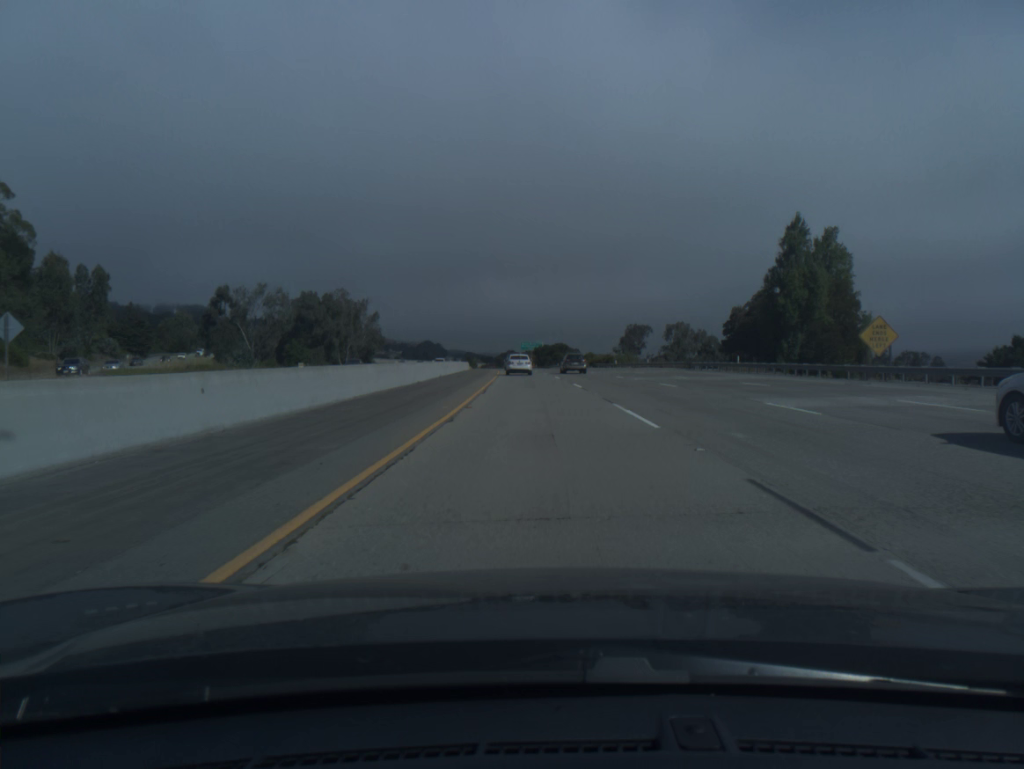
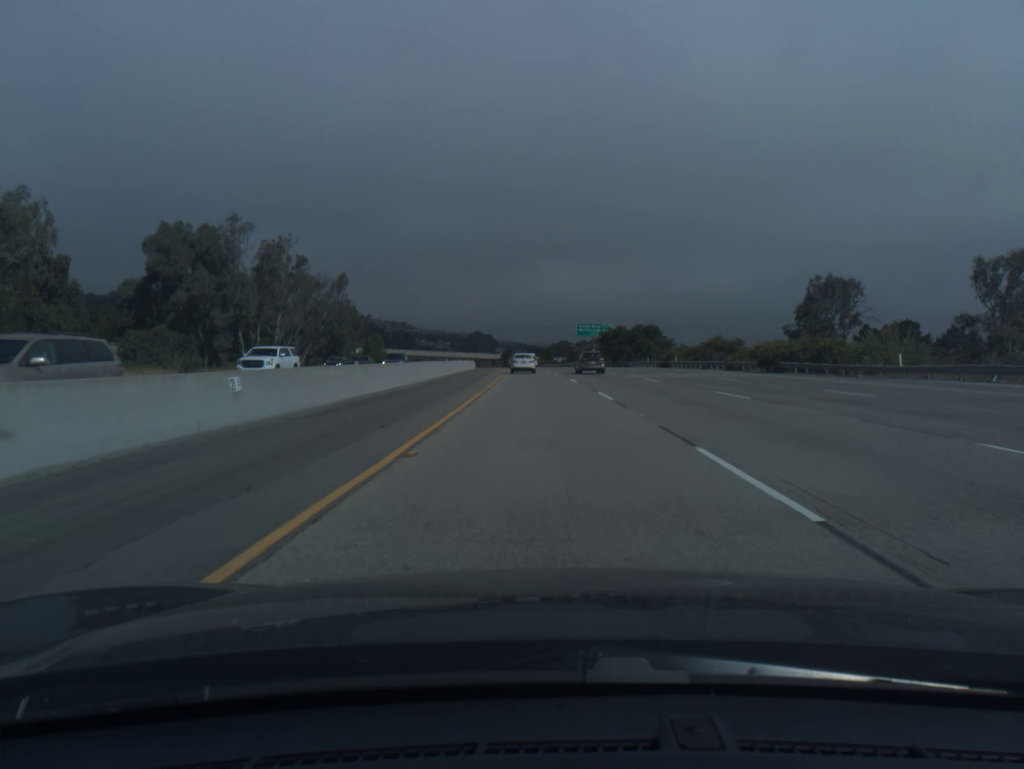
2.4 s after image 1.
(-2.8, +81.9) m; -4°
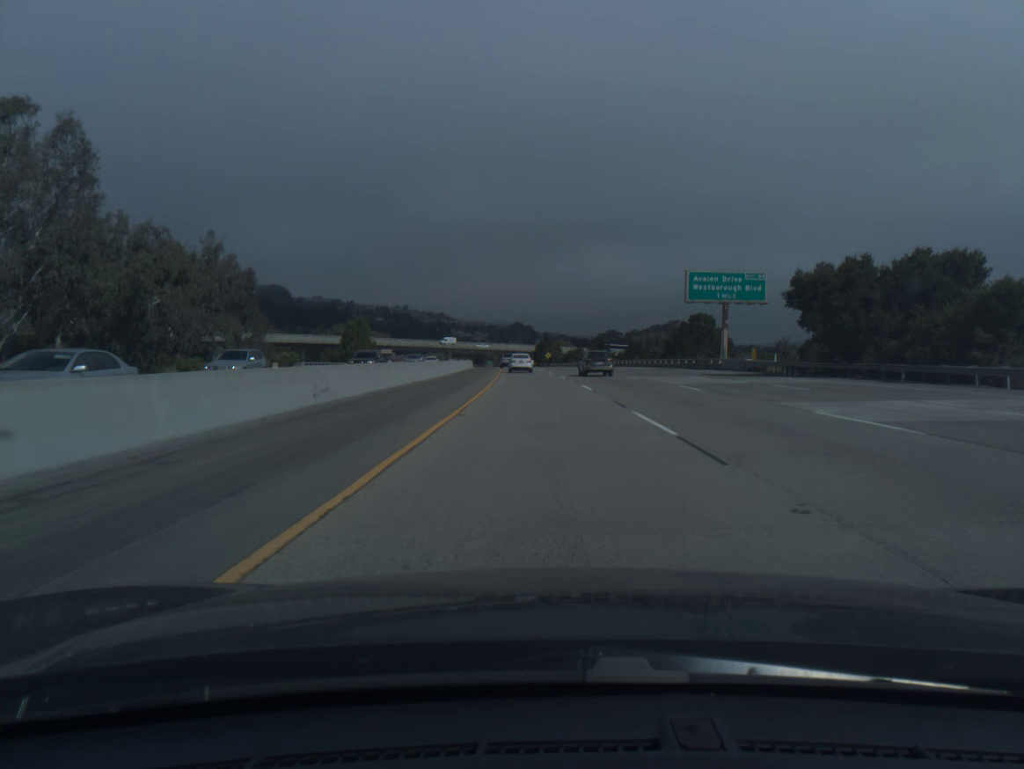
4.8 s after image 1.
(-2.2, +81.3) m; -3°
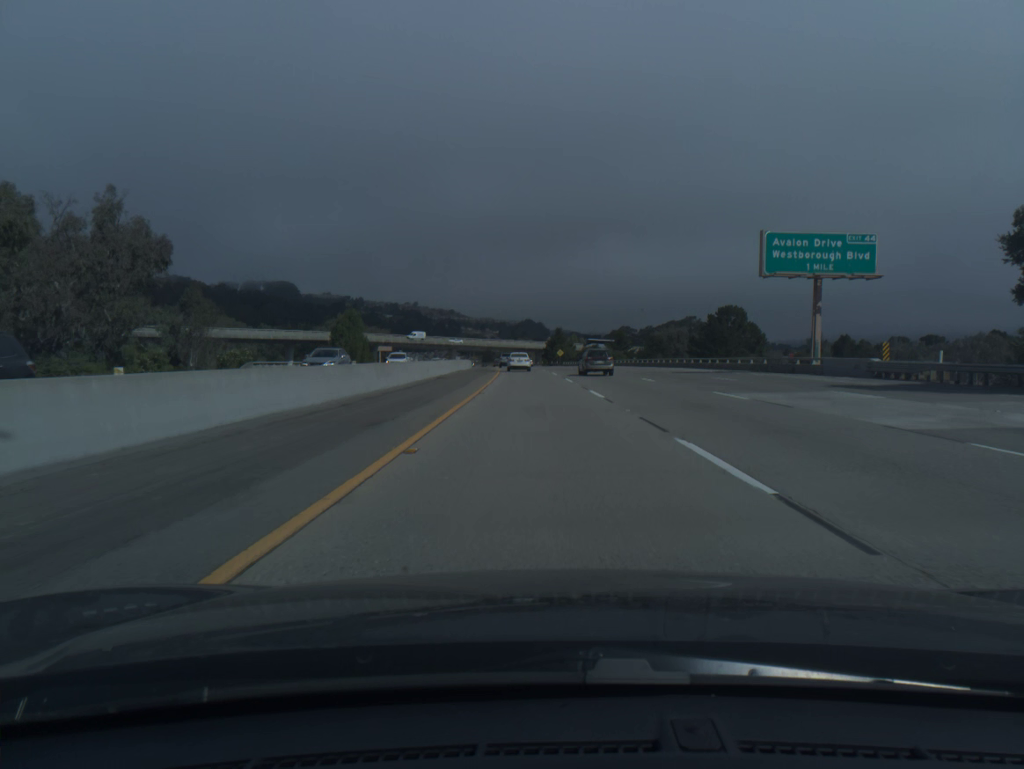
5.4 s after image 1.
(-0.1, +20.3) m; -1°
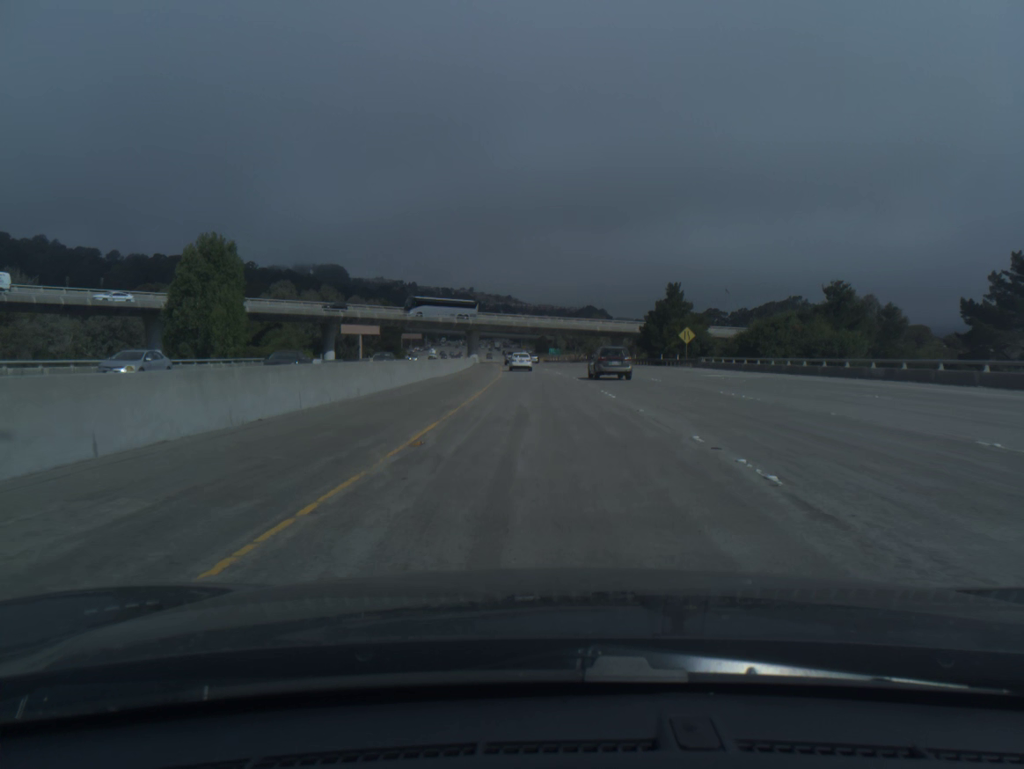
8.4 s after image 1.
(-4.1, +101.8) m; -4°
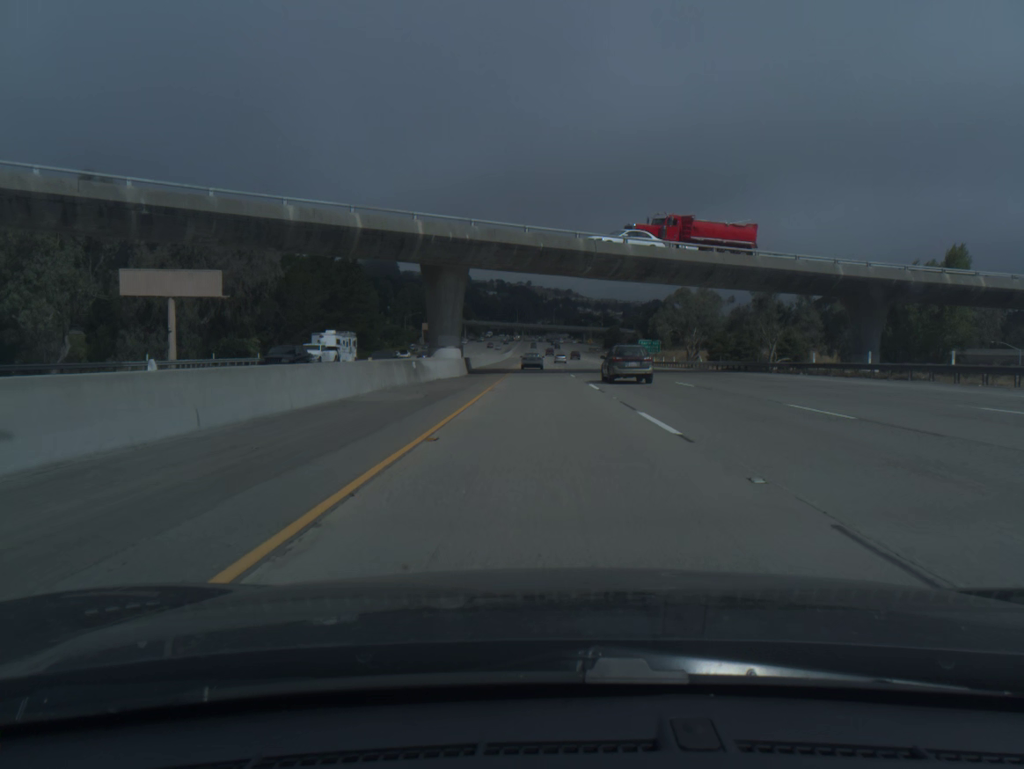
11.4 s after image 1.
(-3.7, +101.9) m; -4°
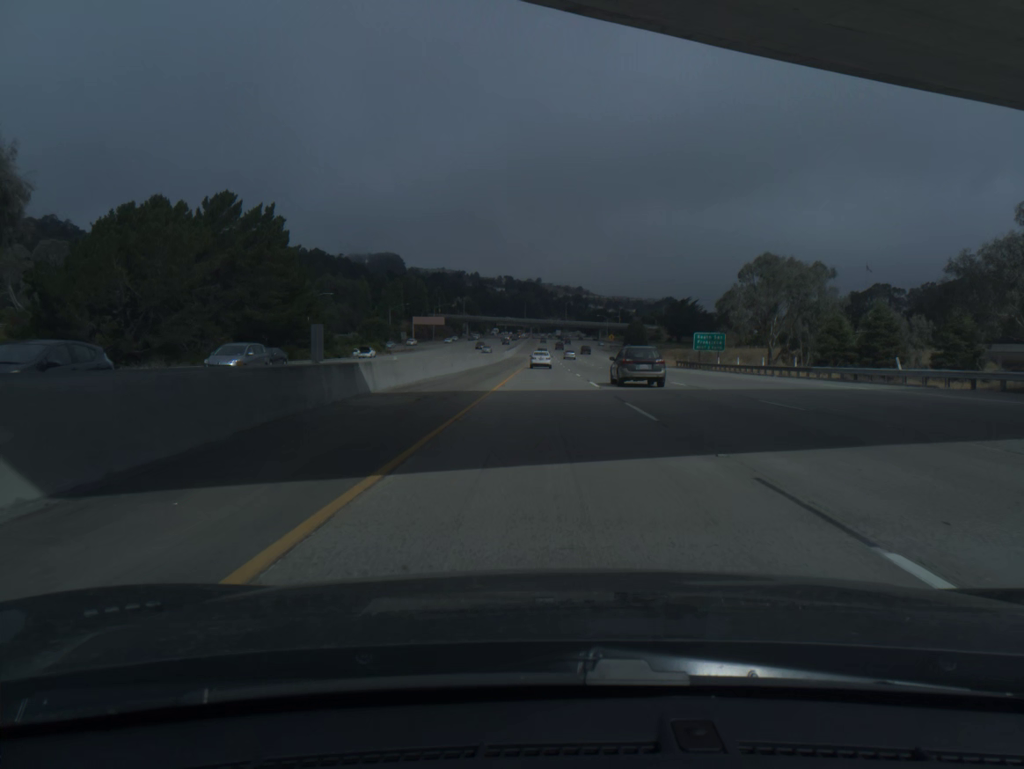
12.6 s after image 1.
(-0.4, +40.7) m; -1°
